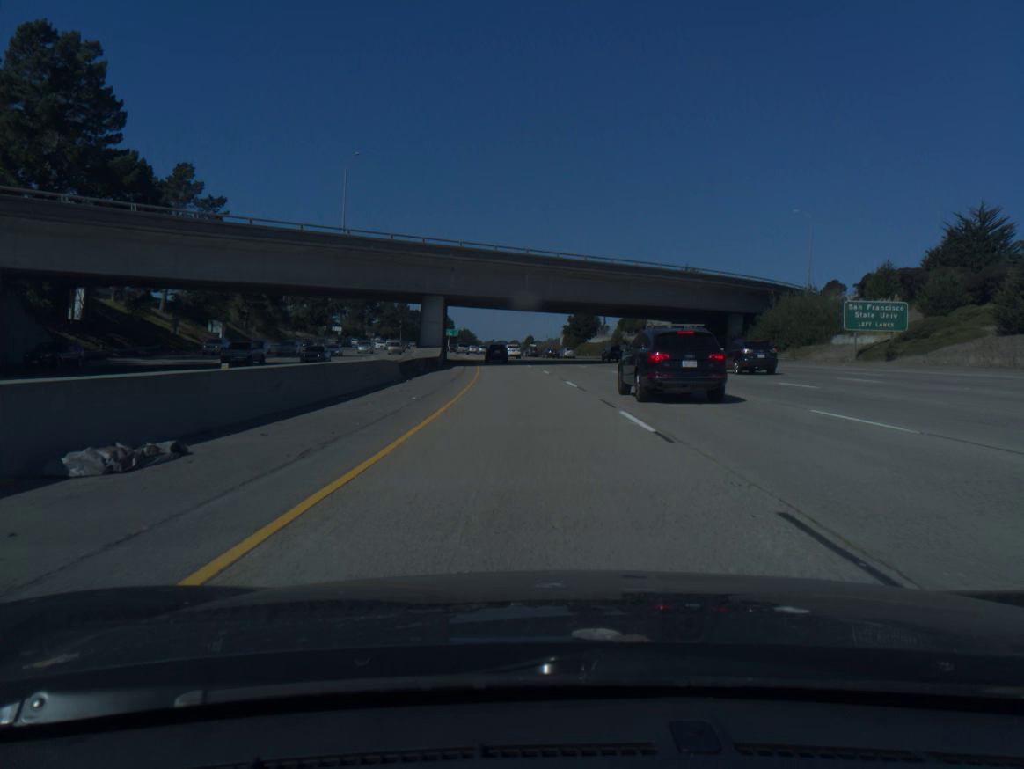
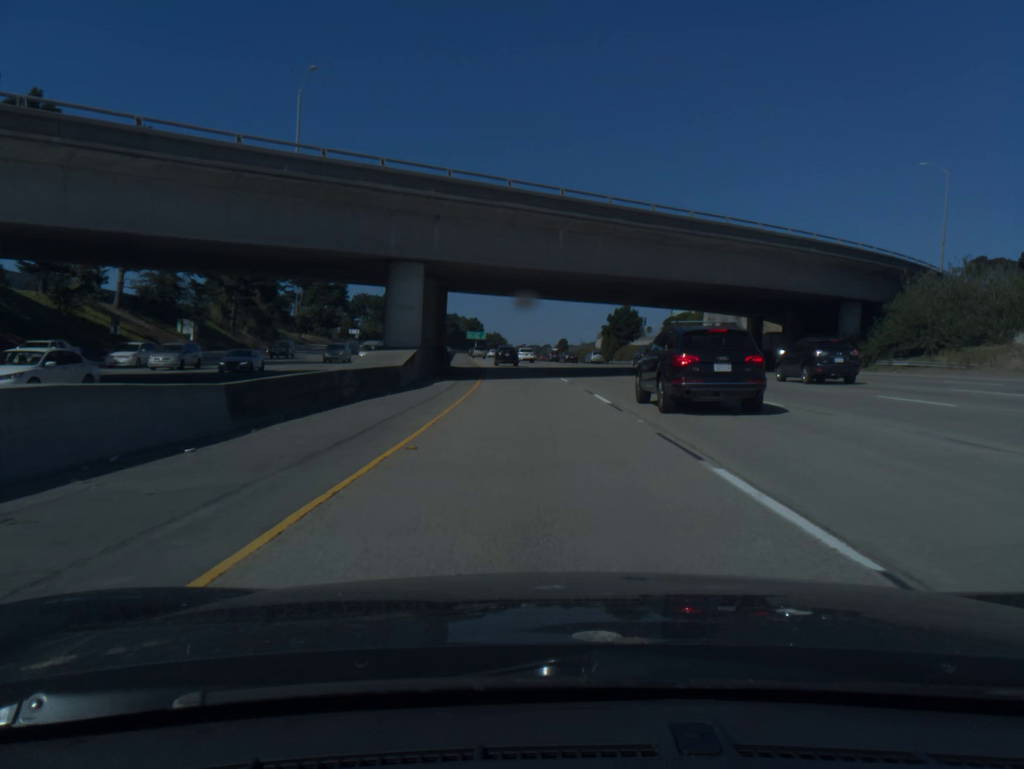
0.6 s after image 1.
(-0.4, +21.9) m; -2°
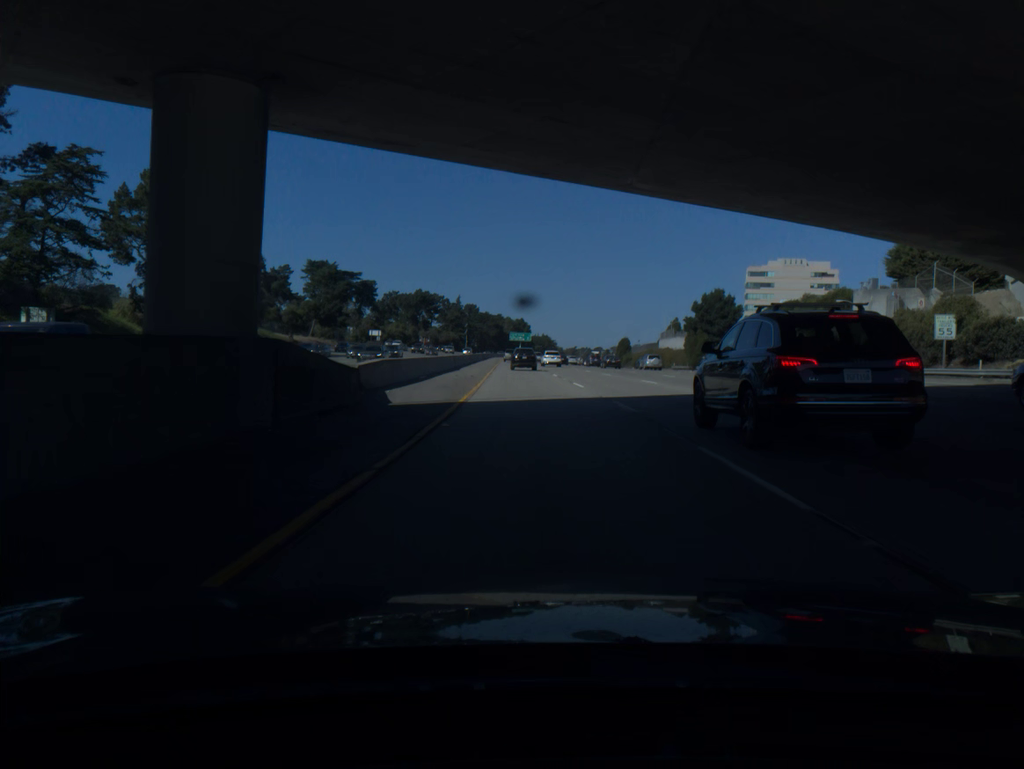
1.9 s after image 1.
(-1.3, +40.7) m; -4°
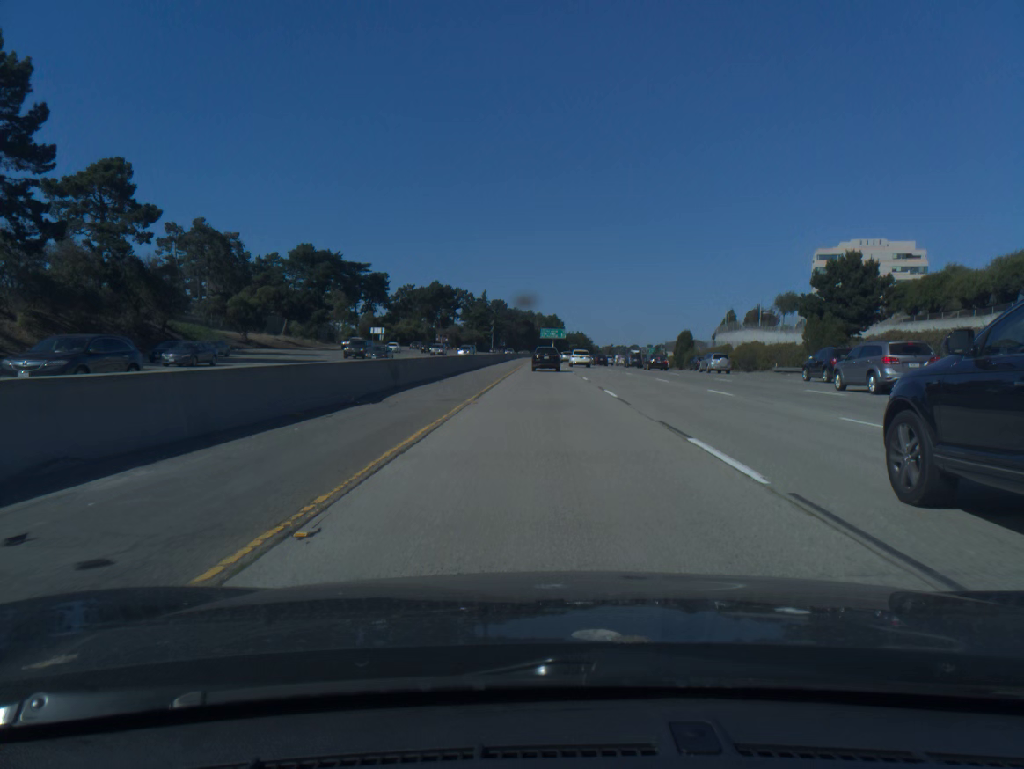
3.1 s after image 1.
(-0.9, +37.1) m; -3°
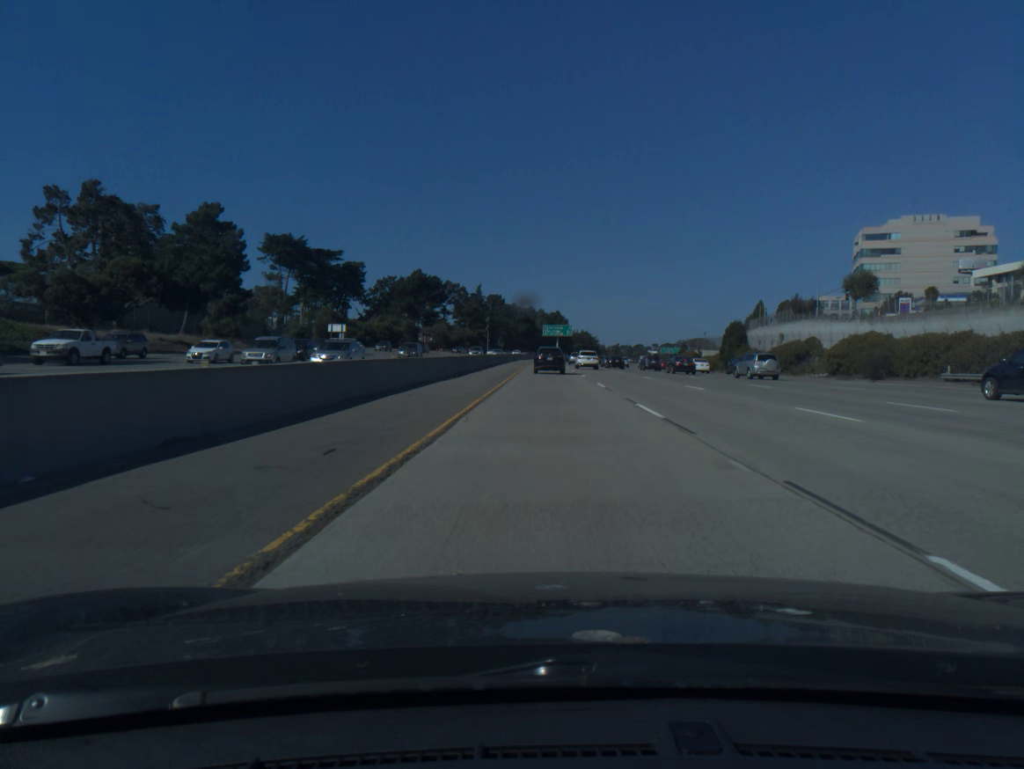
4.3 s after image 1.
(-0.2, +35.5) m; 0°
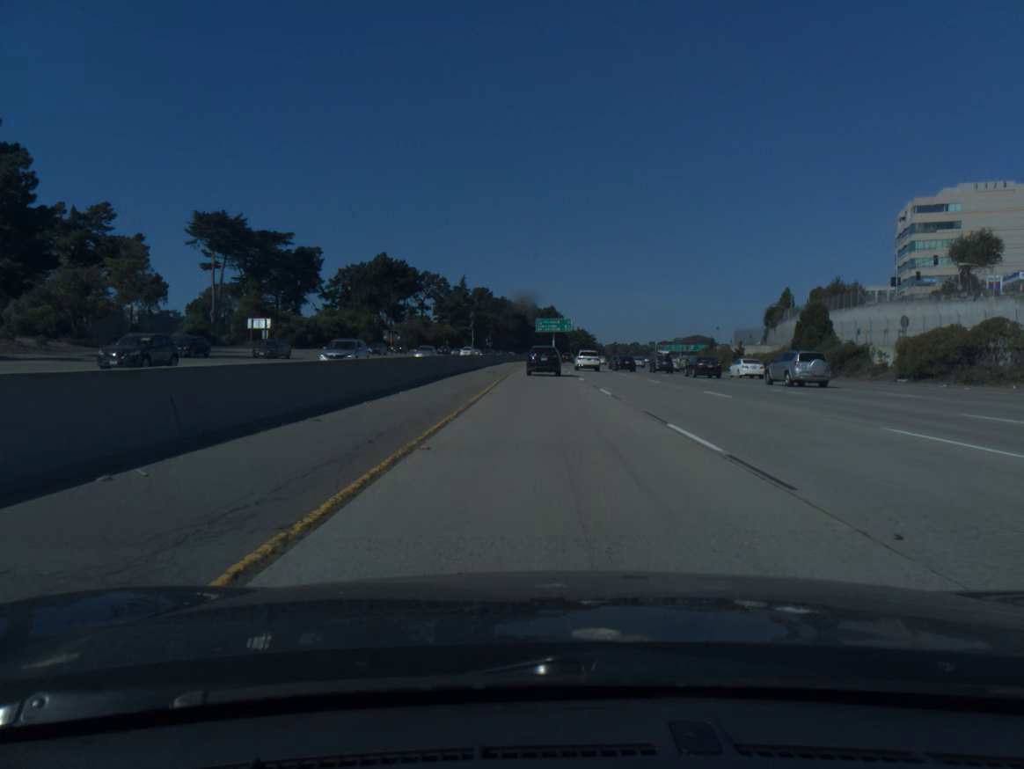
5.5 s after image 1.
(+0.1, +33.9) m; +1°
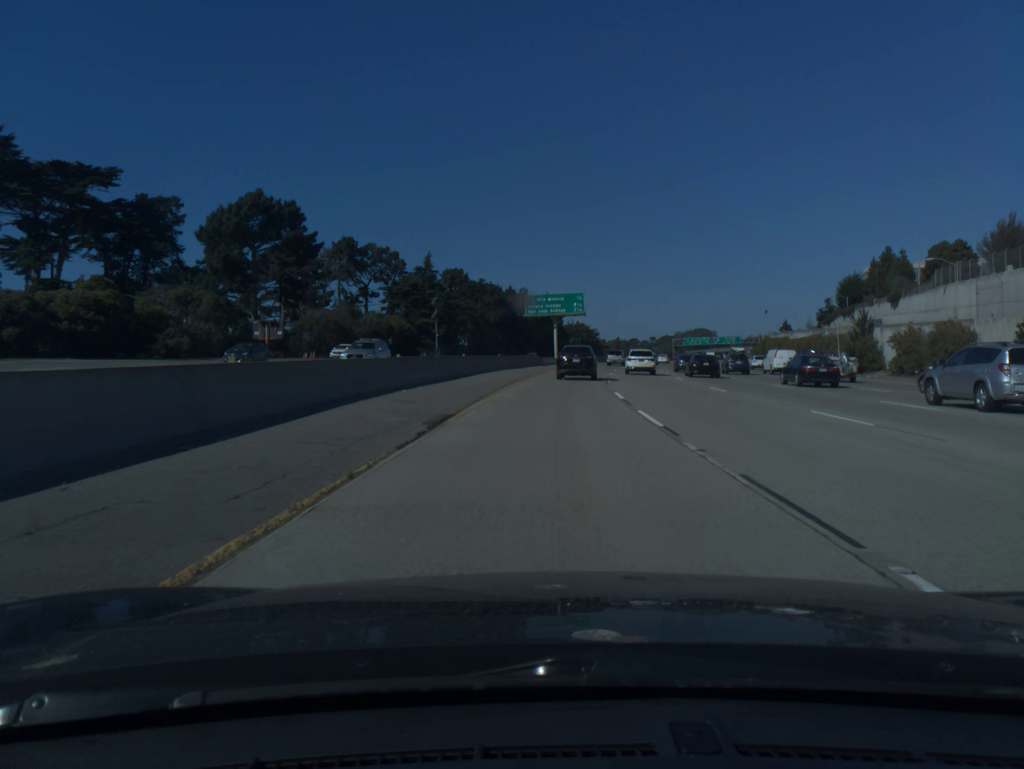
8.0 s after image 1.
(0.0, +66.5) m; 0°
